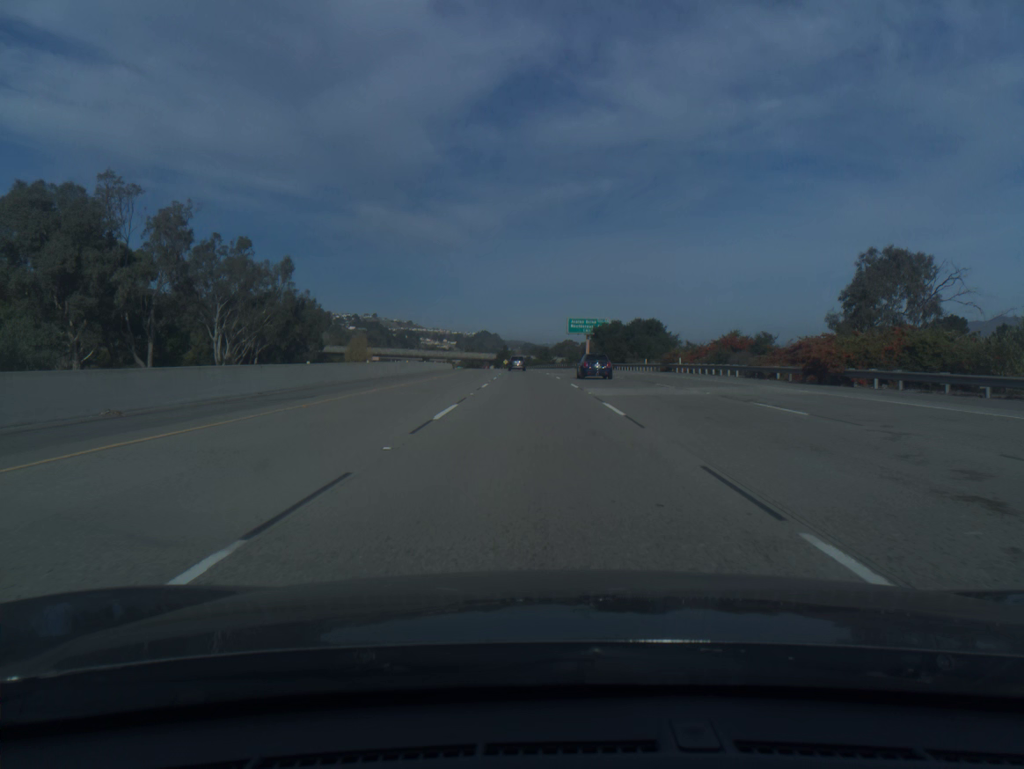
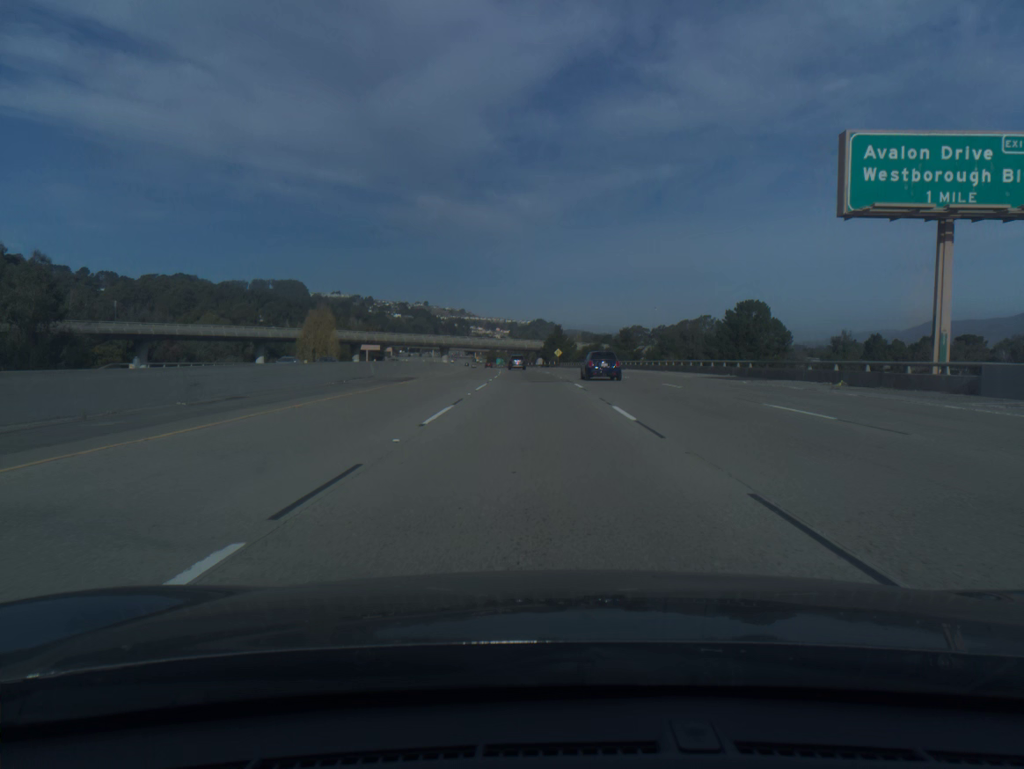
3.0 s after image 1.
(-3.8, +103.2) m; -4°
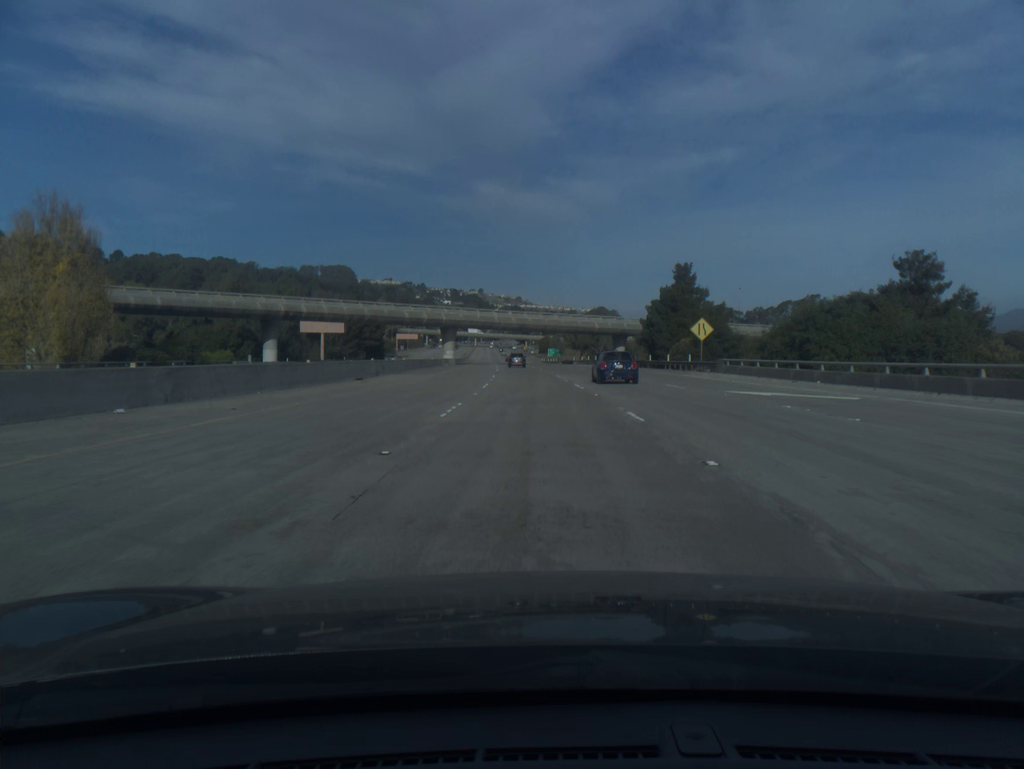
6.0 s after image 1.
(-3.8, +102.8) m; -4°
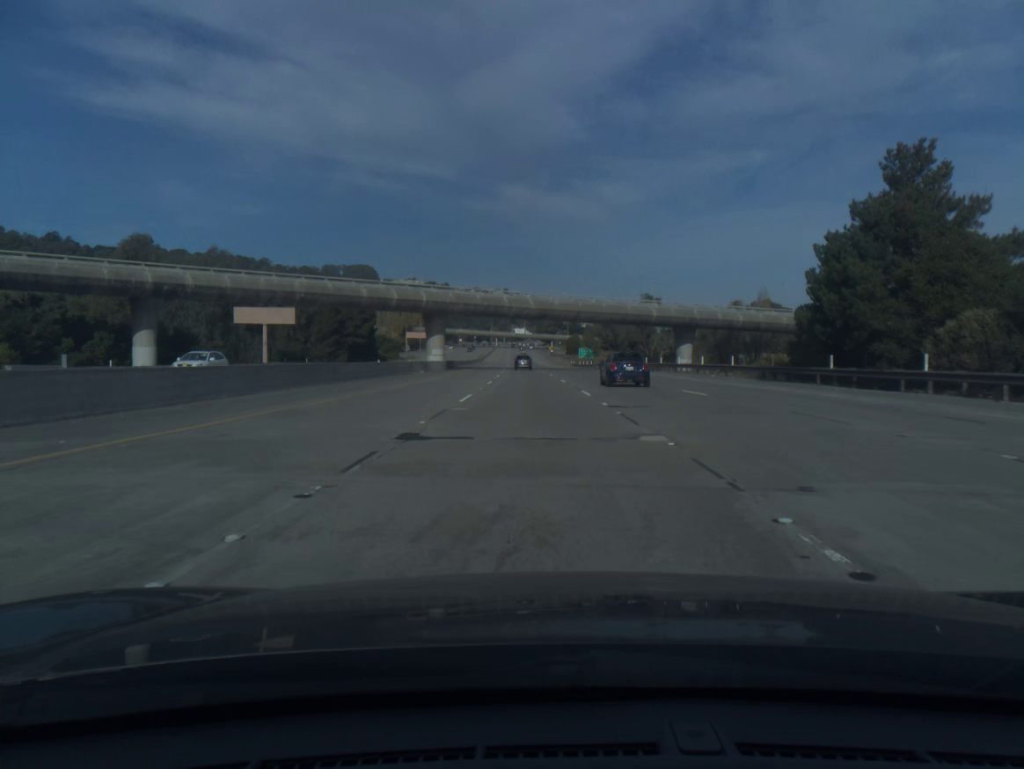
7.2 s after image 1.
(-0.6, +41.2) m; -2°
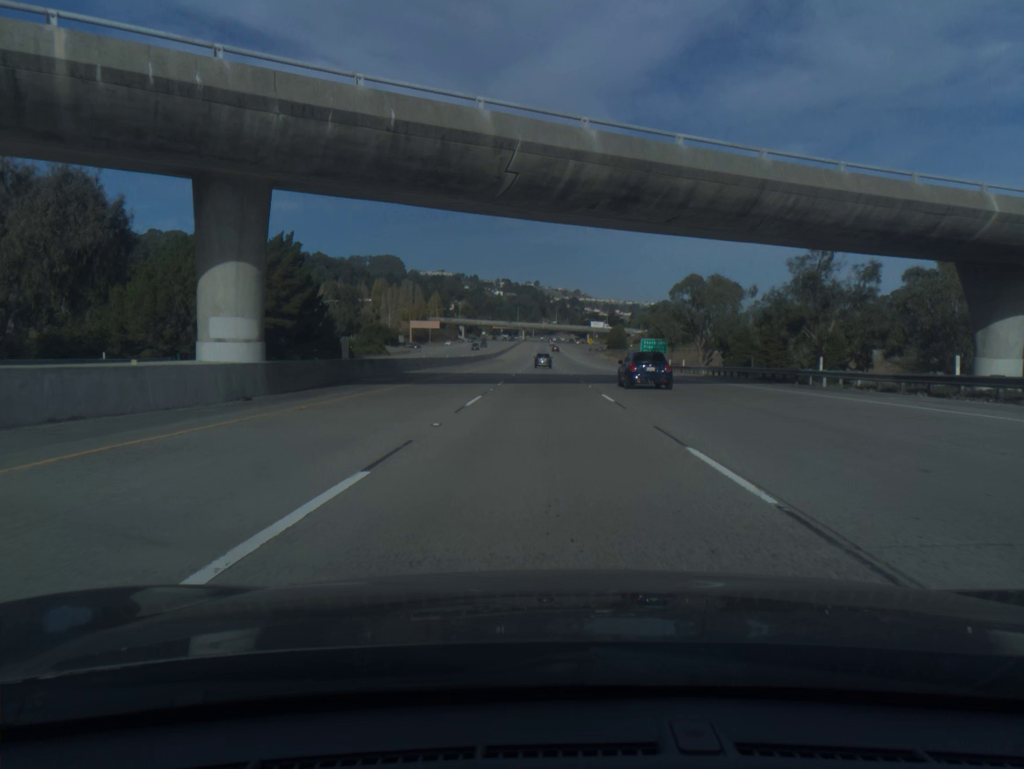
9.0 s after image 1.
(-1.5, +61.8) m; -2°
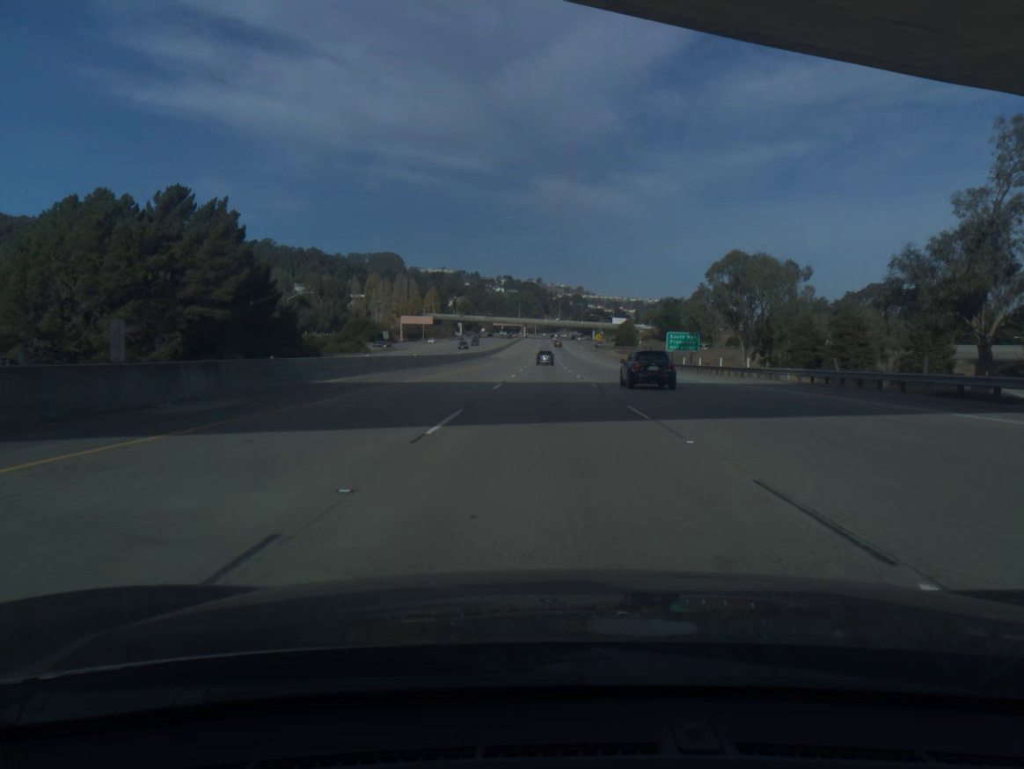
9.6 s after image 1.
(0.0, +20.6) m; 0°
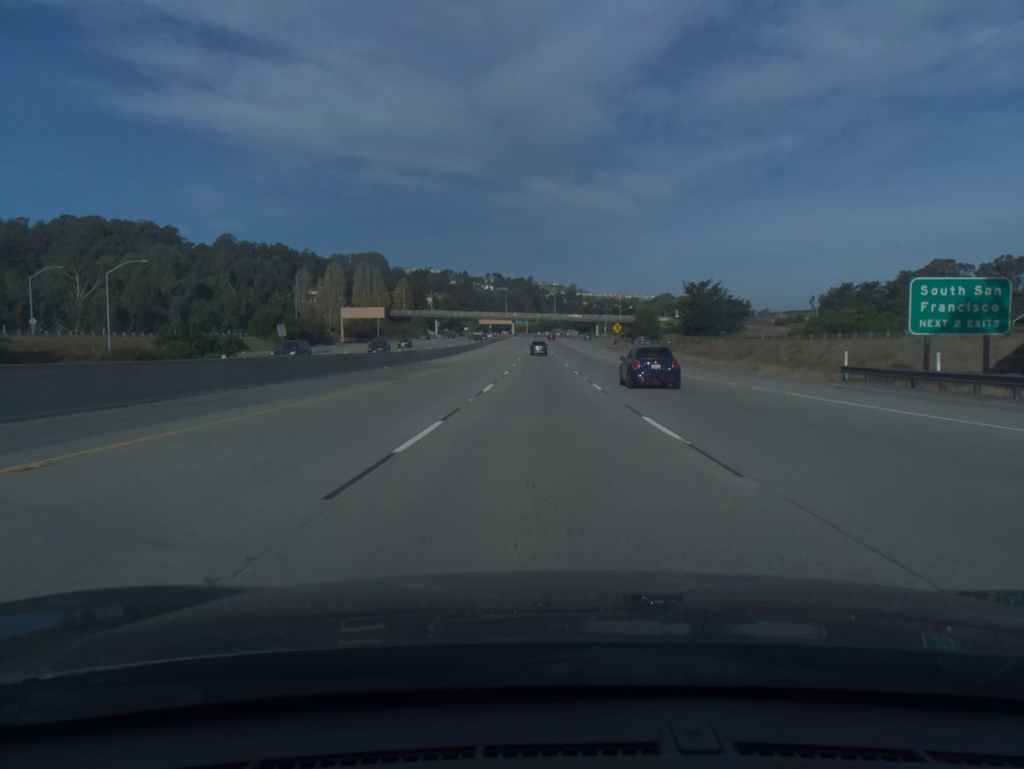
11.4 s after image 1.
(+0.2, +61.8) m; 0°
